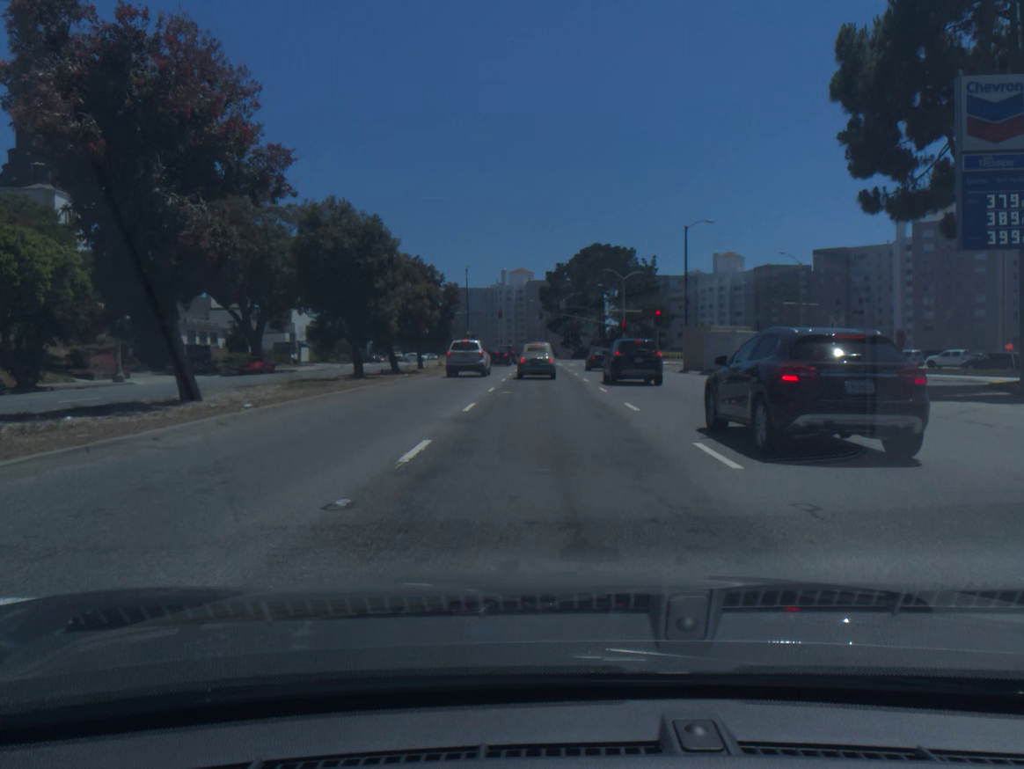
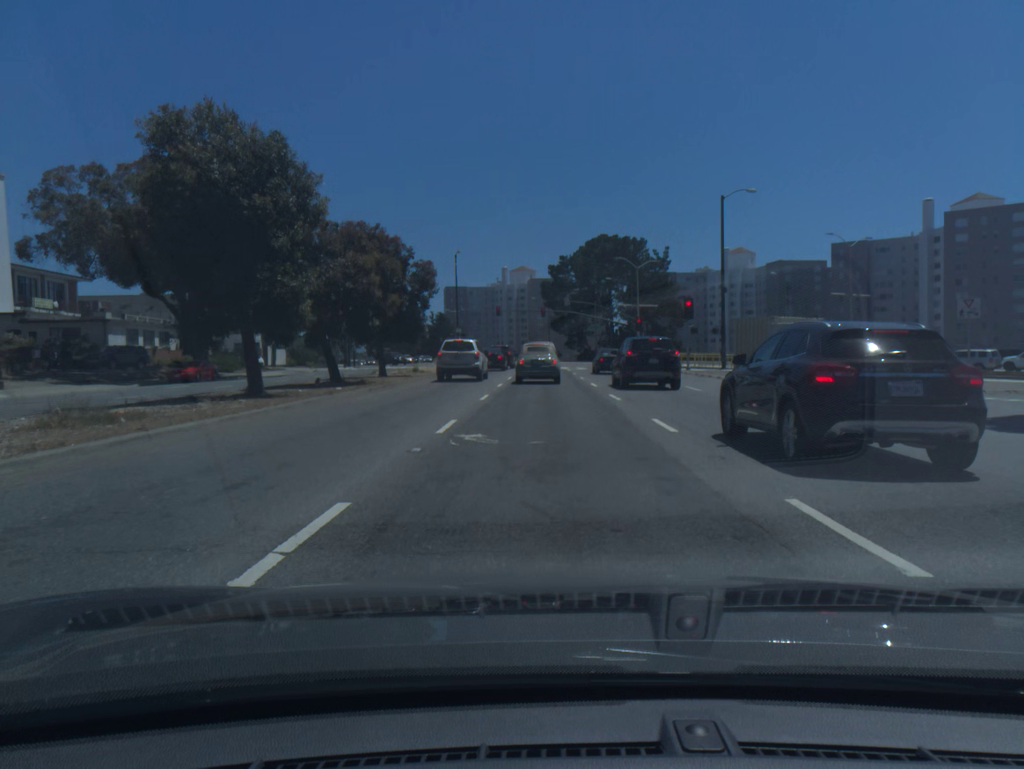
(0.0, +12.1) m; 0°
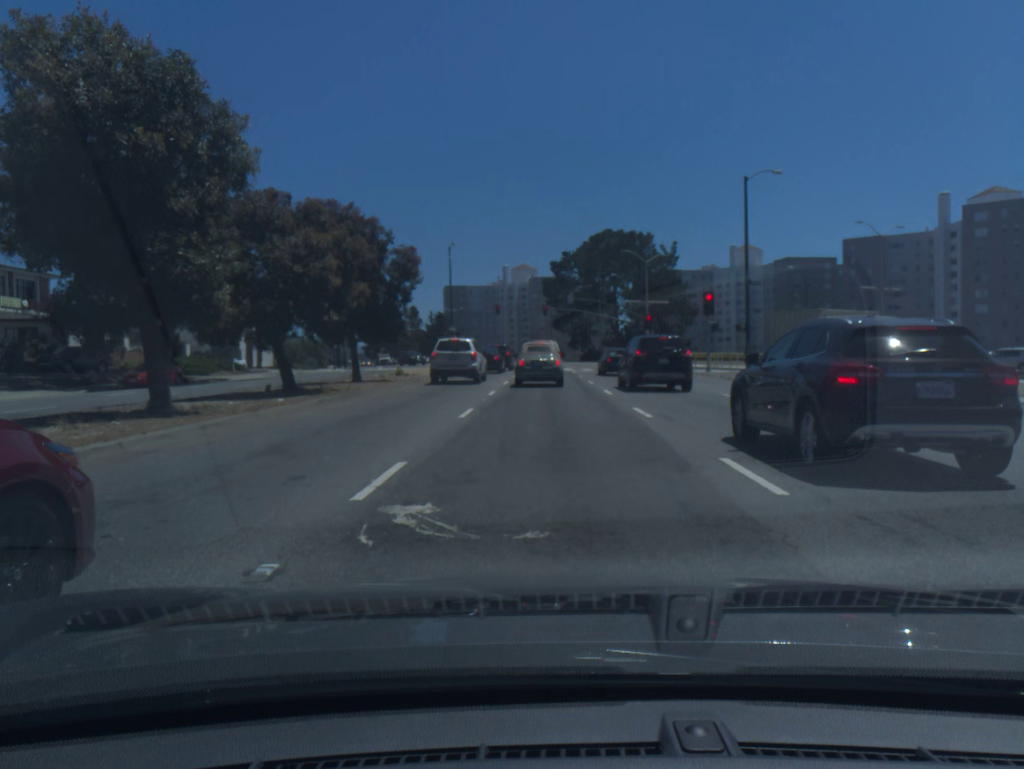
(0.0, +5.2) m; 0°
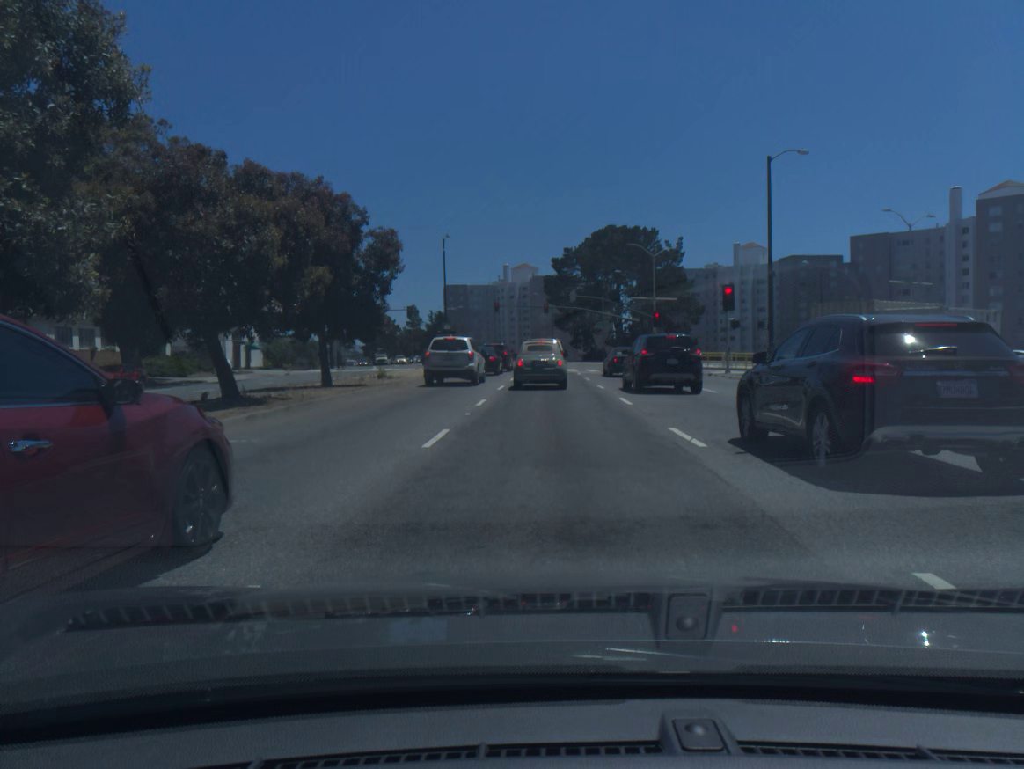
(0.0, +4.6) m; 0°
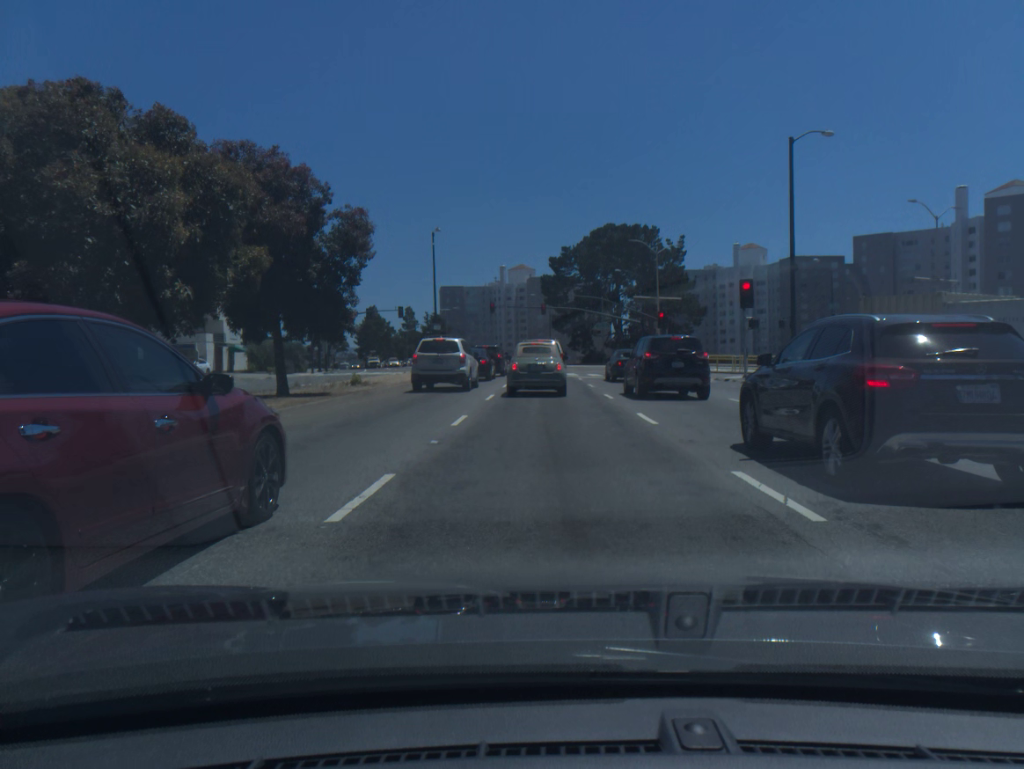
(0.0, +4.2) m; 0°
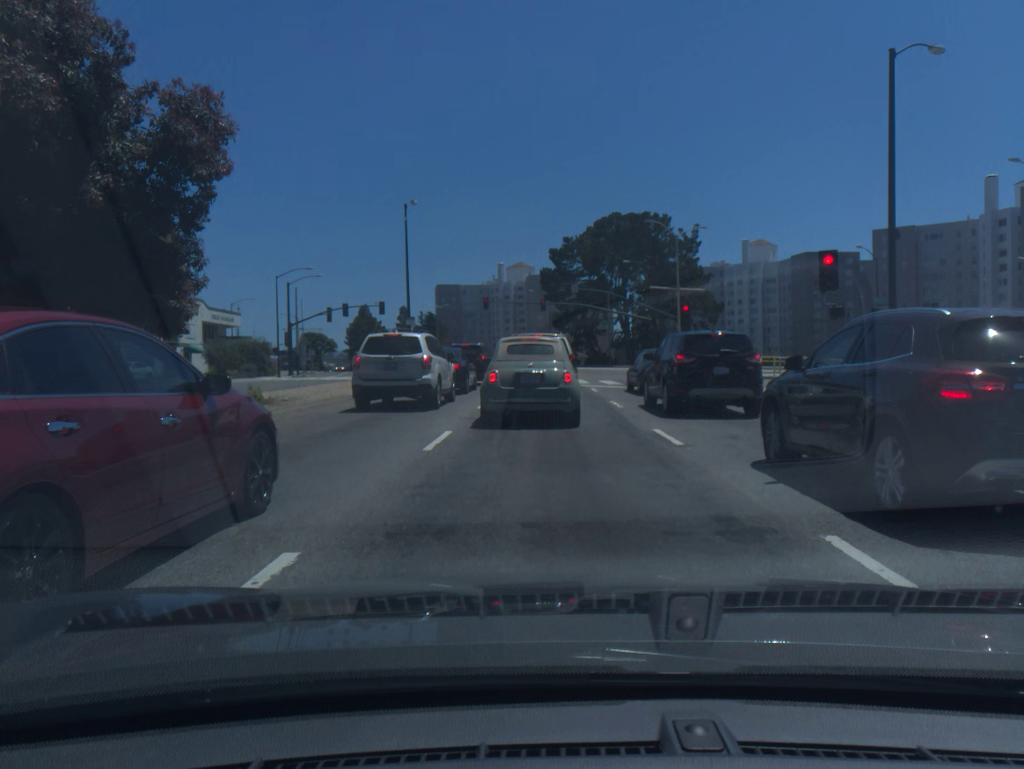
(0.0, +10.4) m; 0°
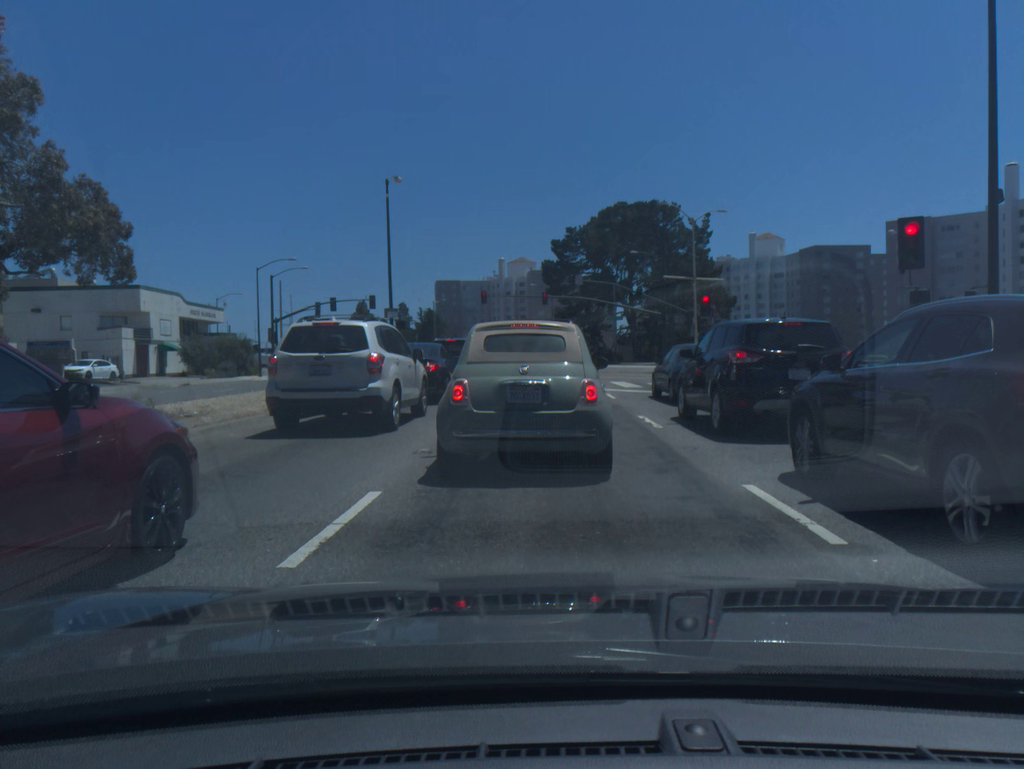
(0.0, +5.6) m; 0°
